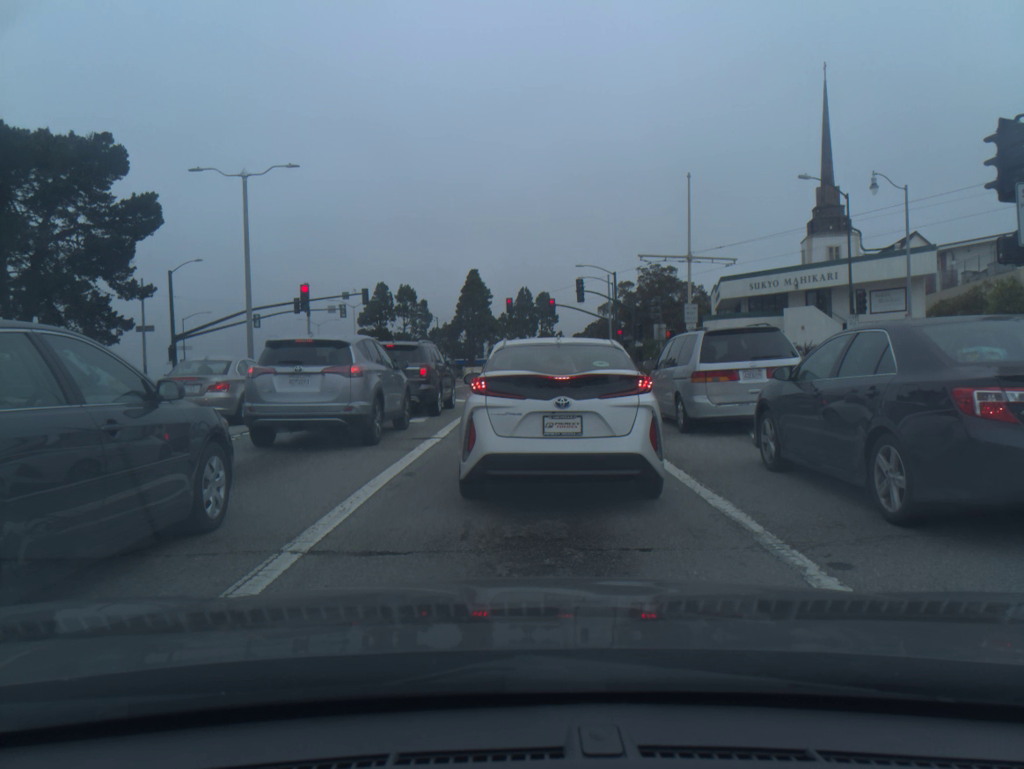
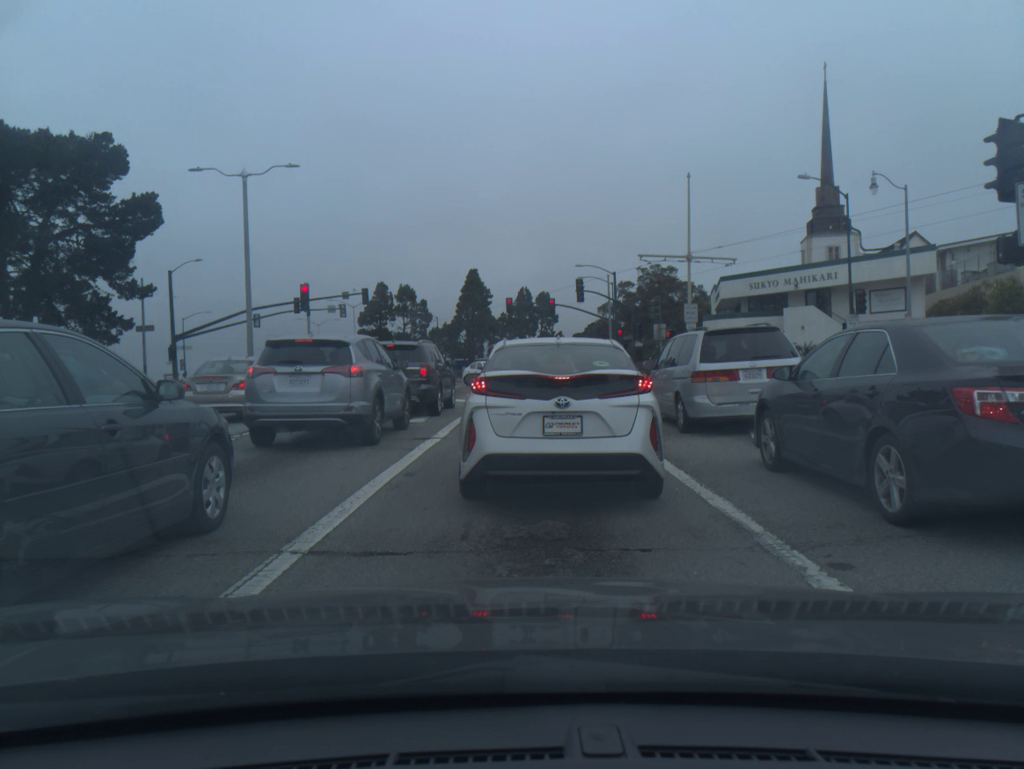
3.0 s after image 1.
(0.0, 0.0) m; +1°
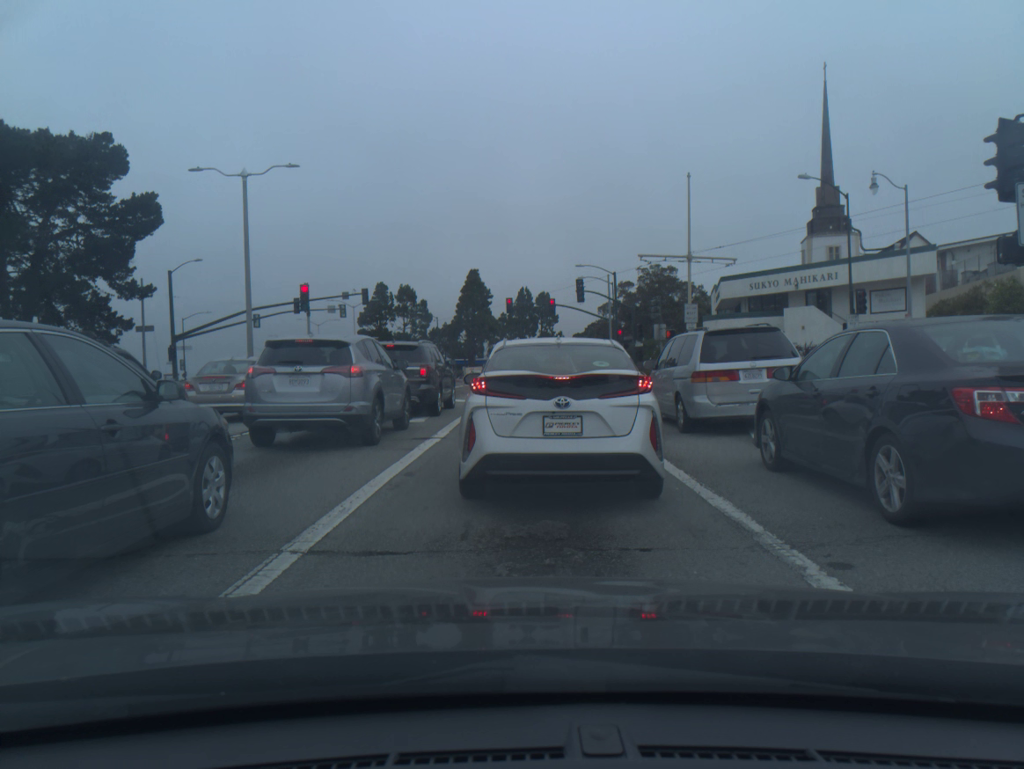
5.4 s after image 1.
(0.0, 0.0) m; 0°
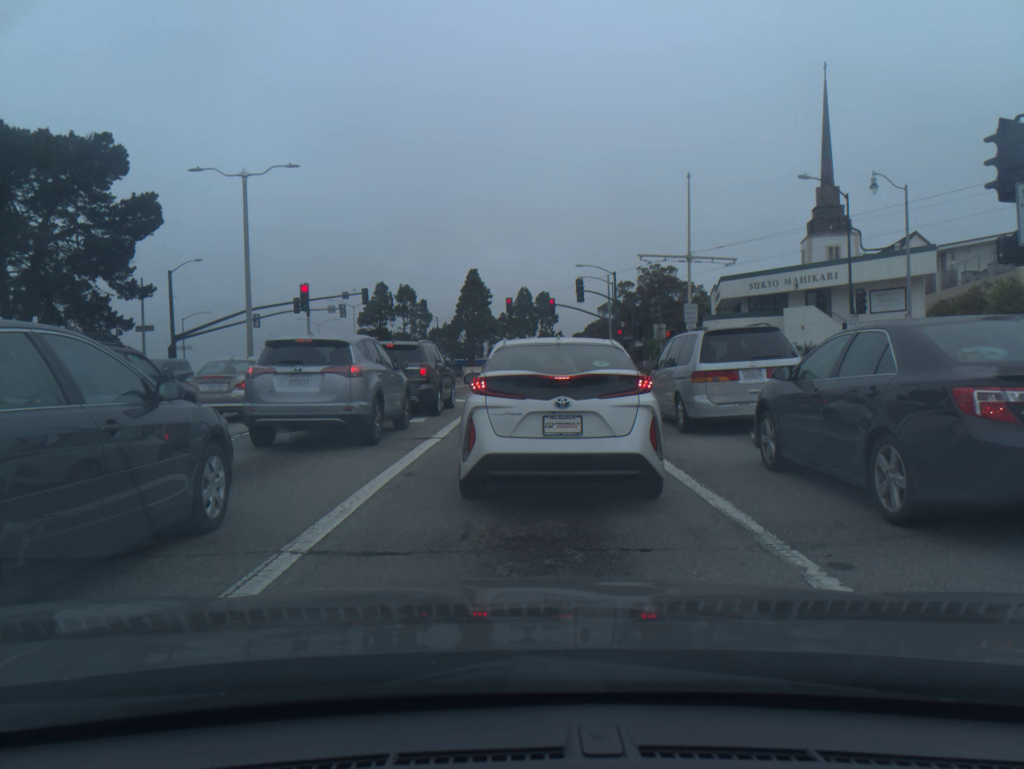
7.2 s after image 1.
(0.0, 0.0) m; 0°
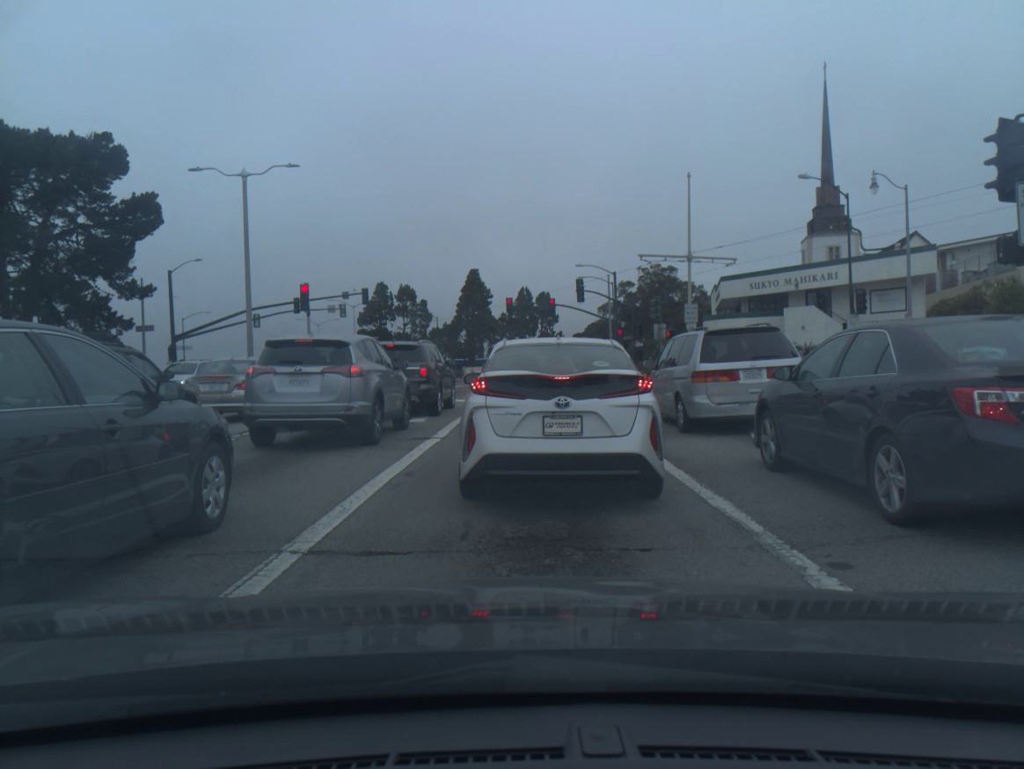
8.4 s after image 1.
(0.0, 0.0) m; 0°
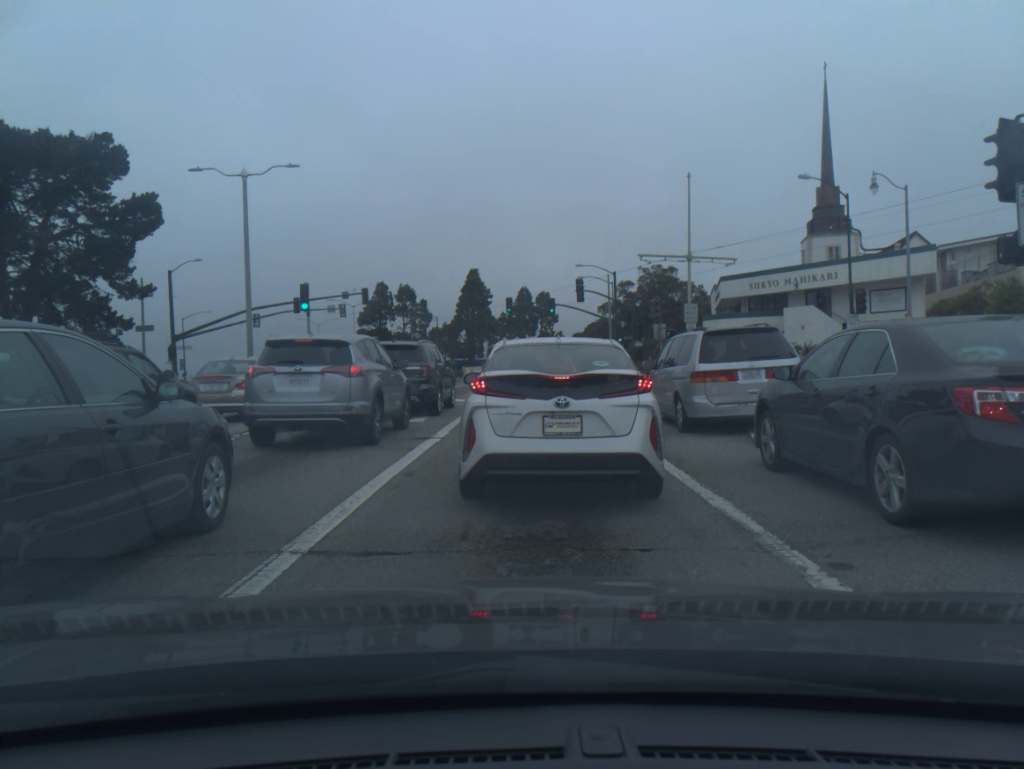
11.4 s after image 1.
(0.0, 0.0) m; 0°
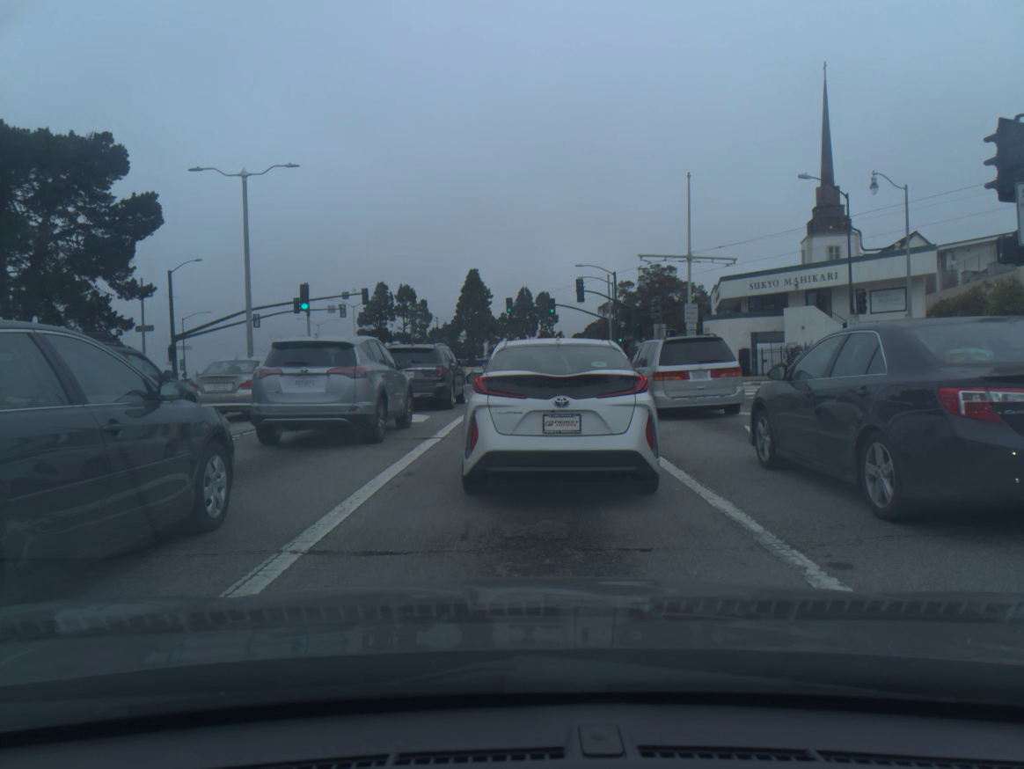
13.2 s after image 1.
(0.0, 0.0) m; 0°
